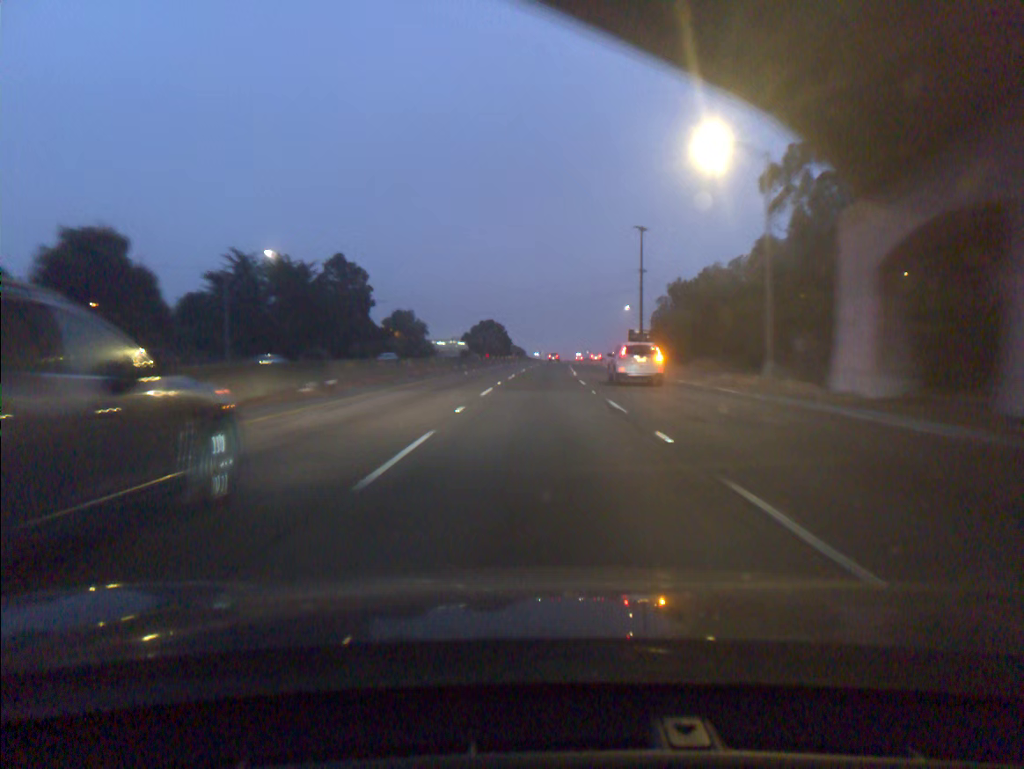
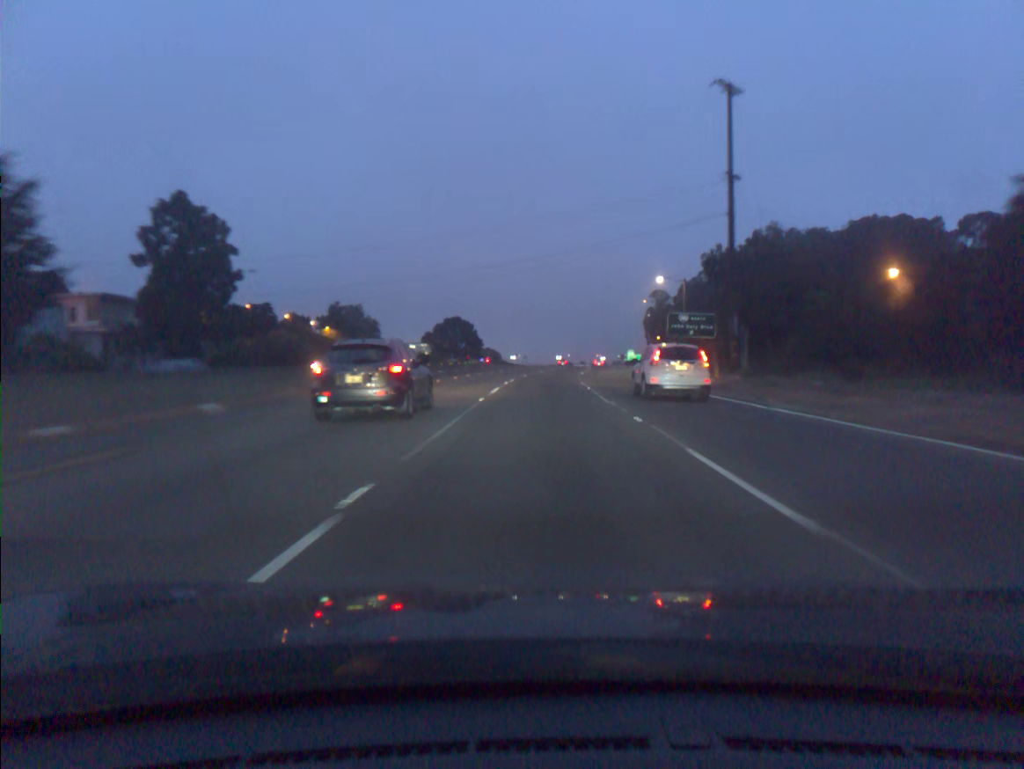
(+0.5, +49.5) m; +2°
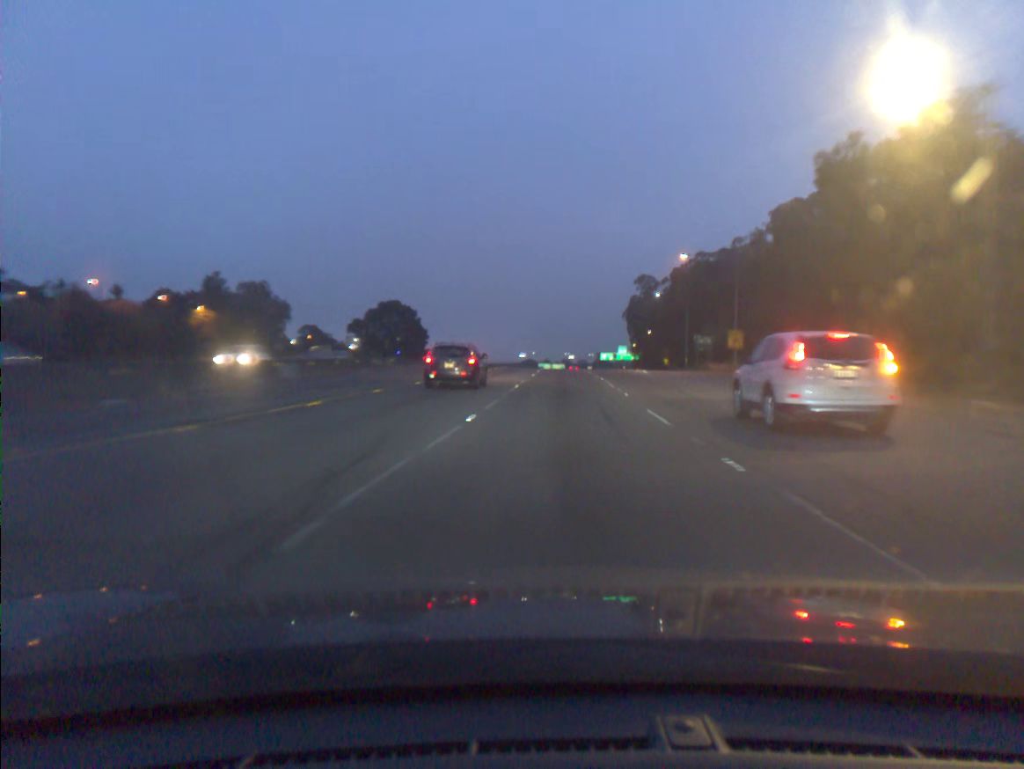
(+0.9, +52.2) m; +3°
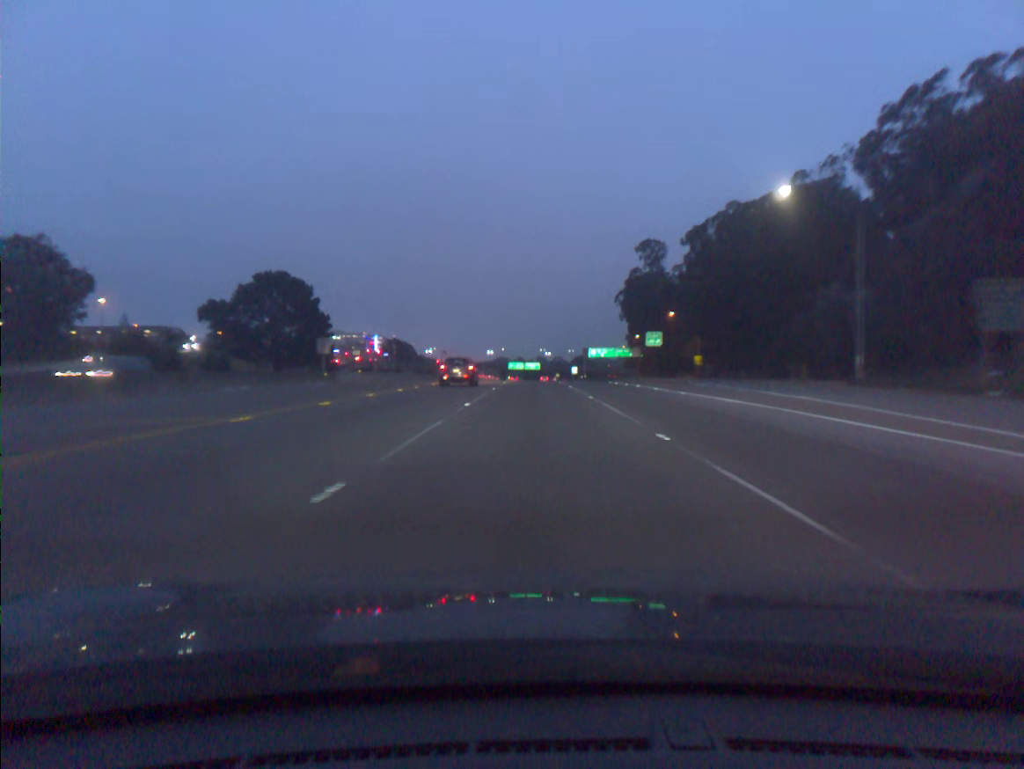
(+2.3, +68.9) m; +2°
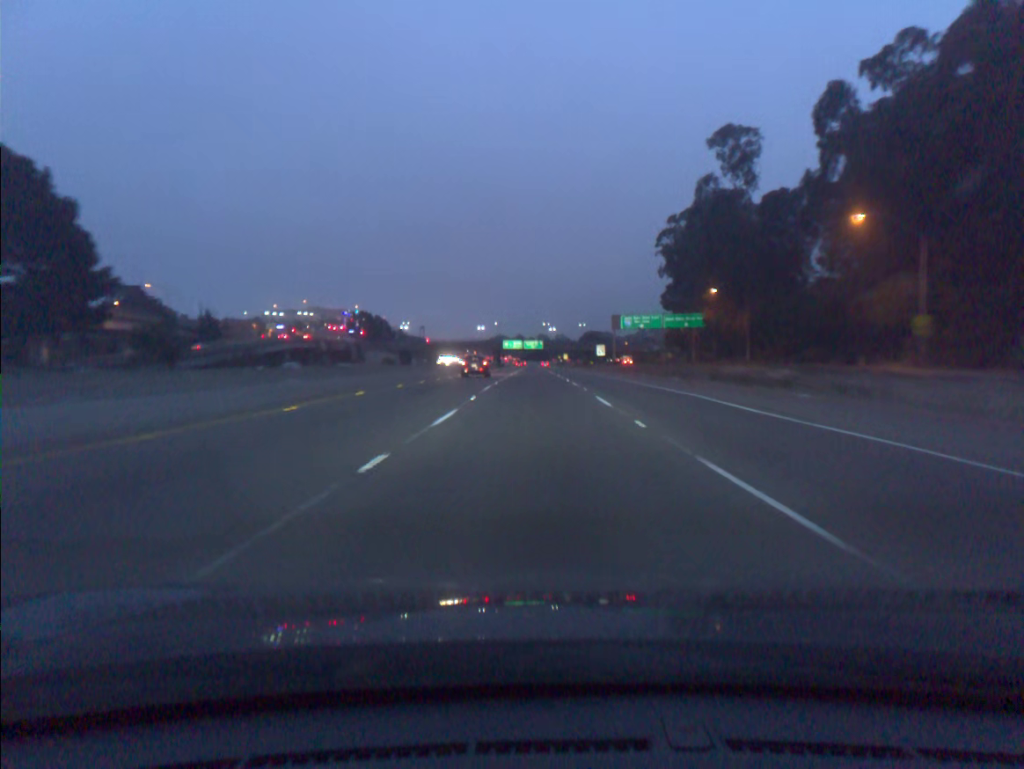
(-0.4, +71.7) m; 0°
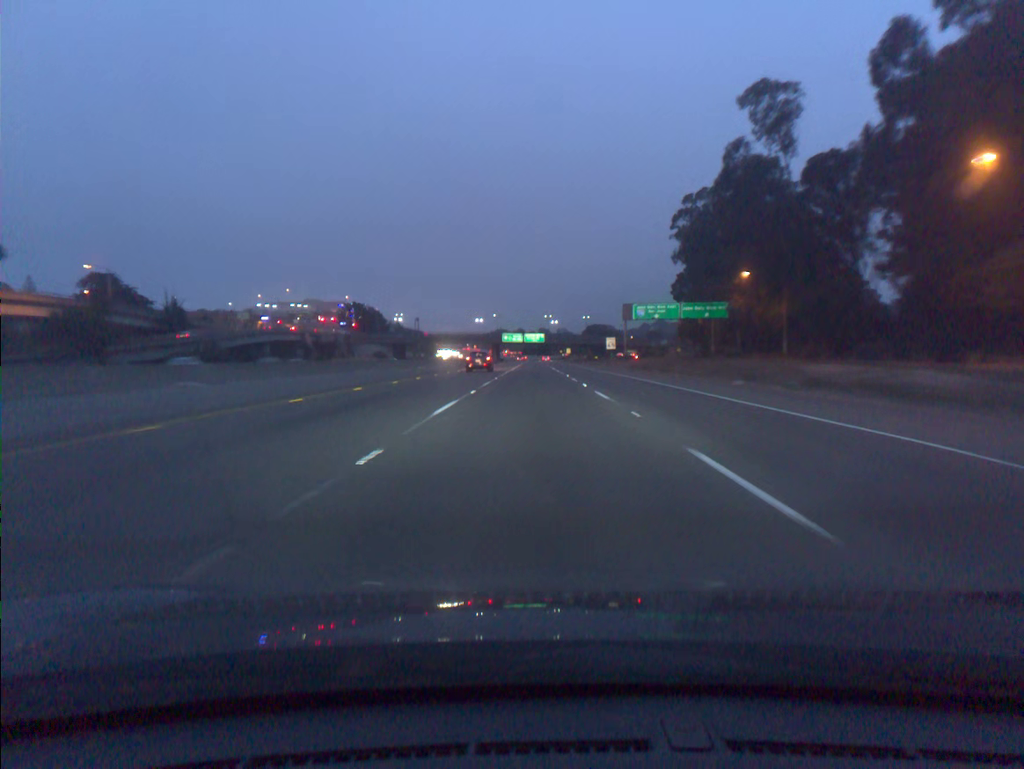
(0.0, +14.5) m; 0°
